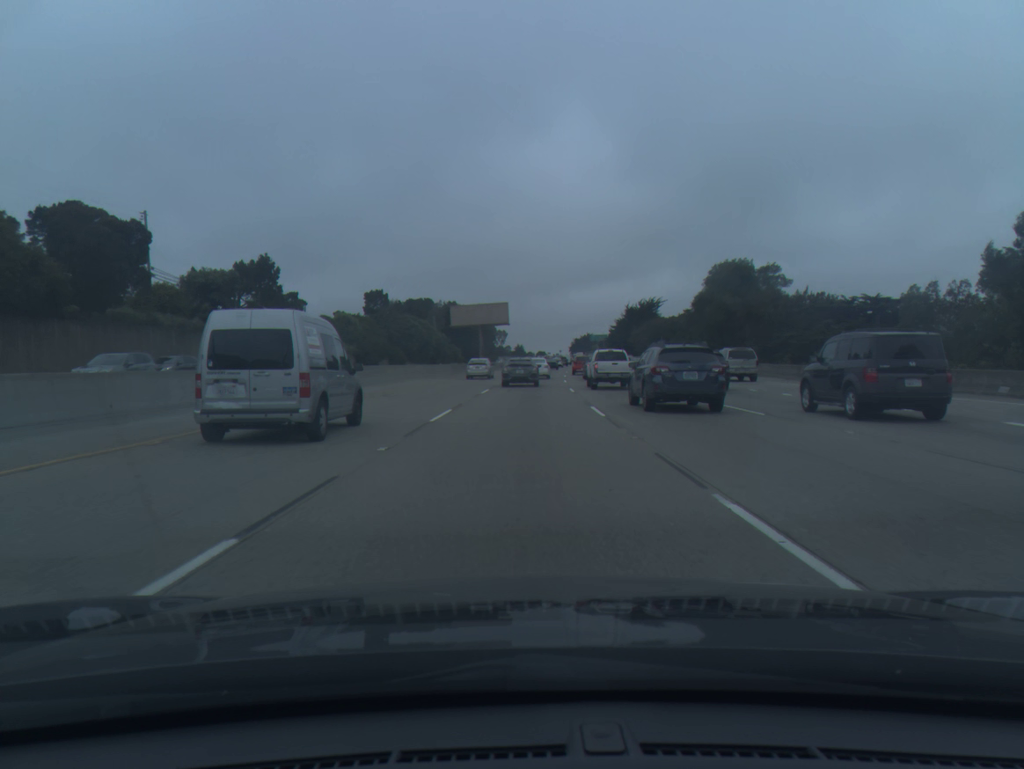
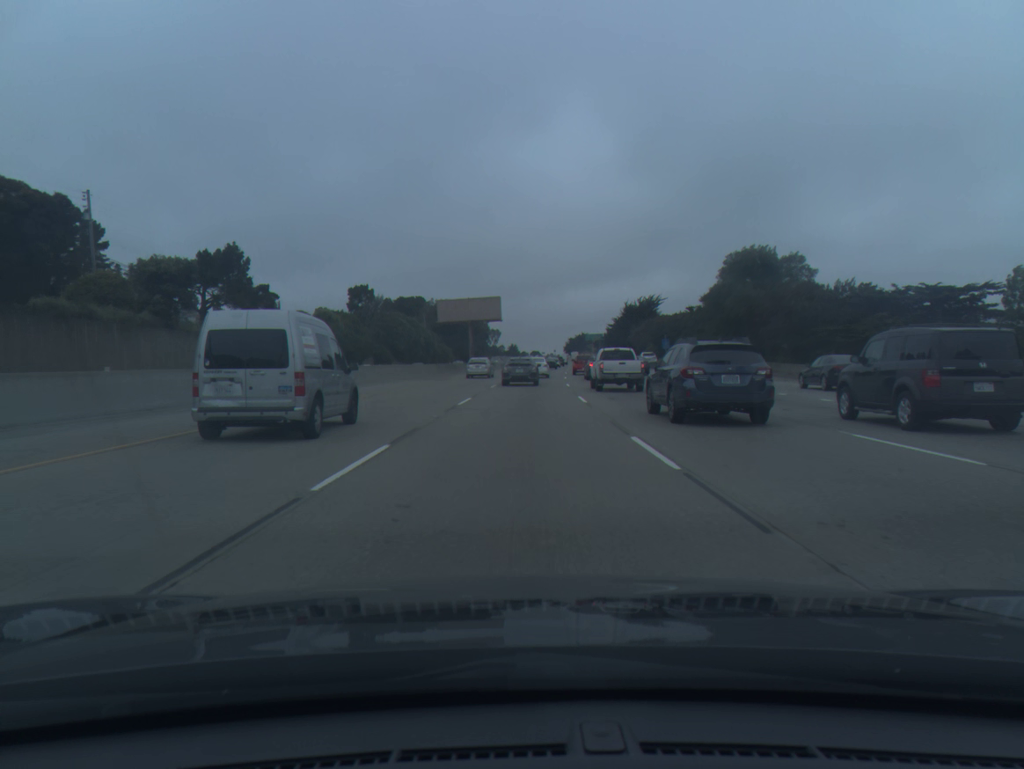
(0.0, +8.7) m; 0°
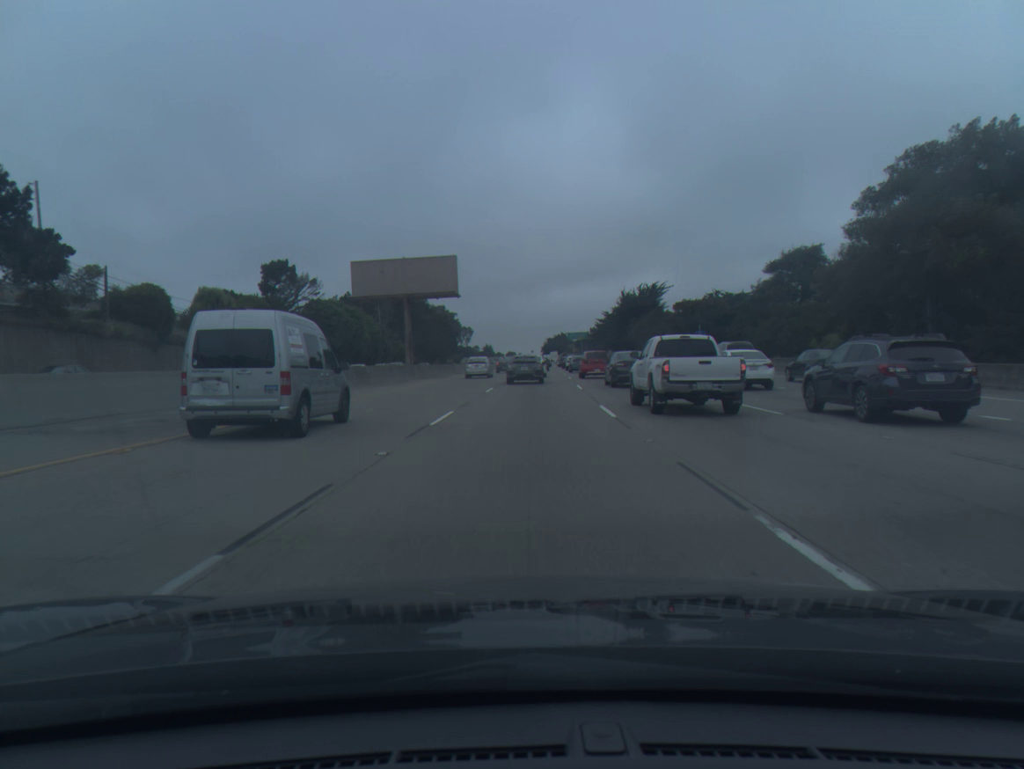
(+0.5, +35.9) m; +2°
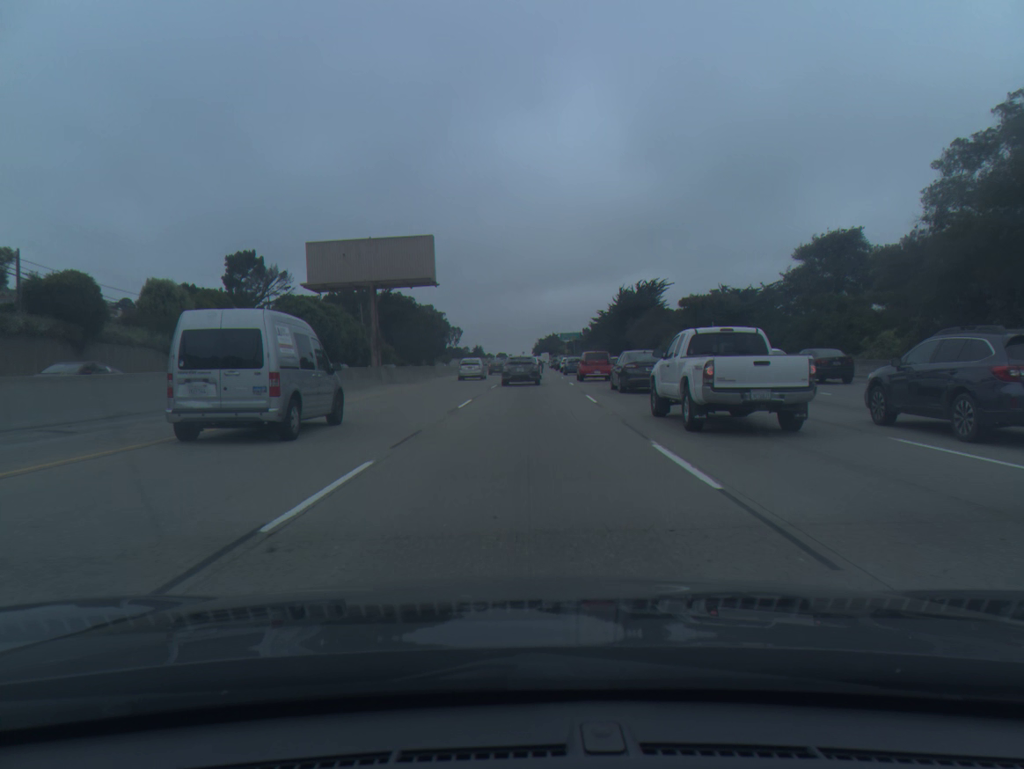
(+0.1, +9.2) m; +1°
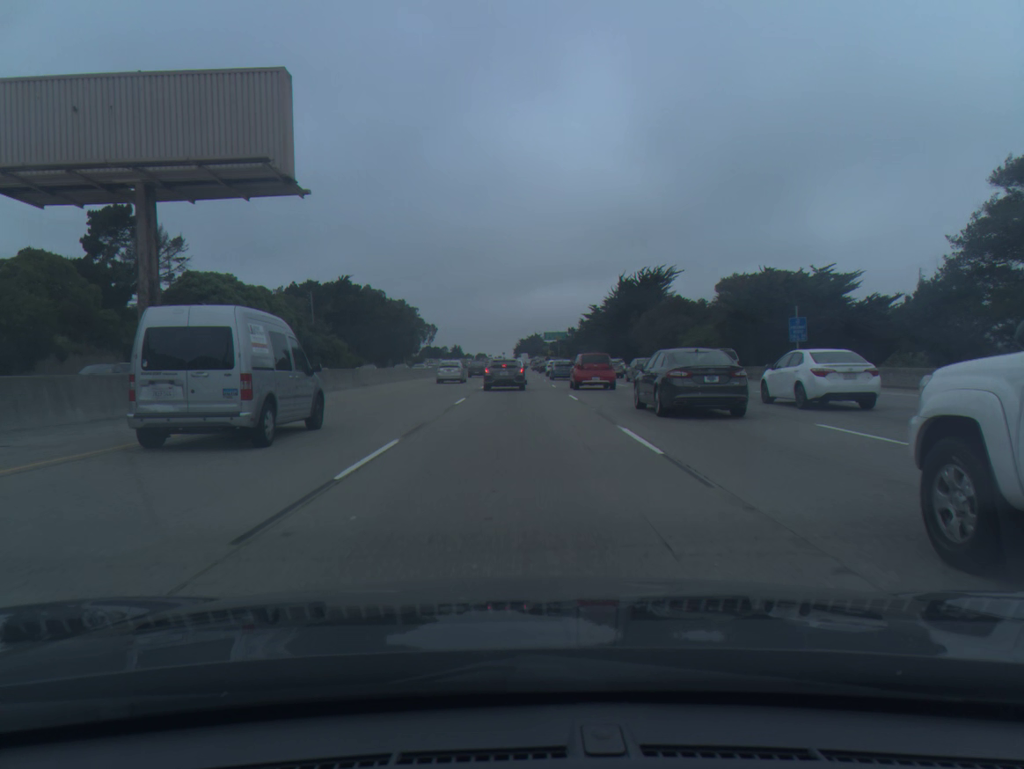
(+0.4, +26.7) m; +1°
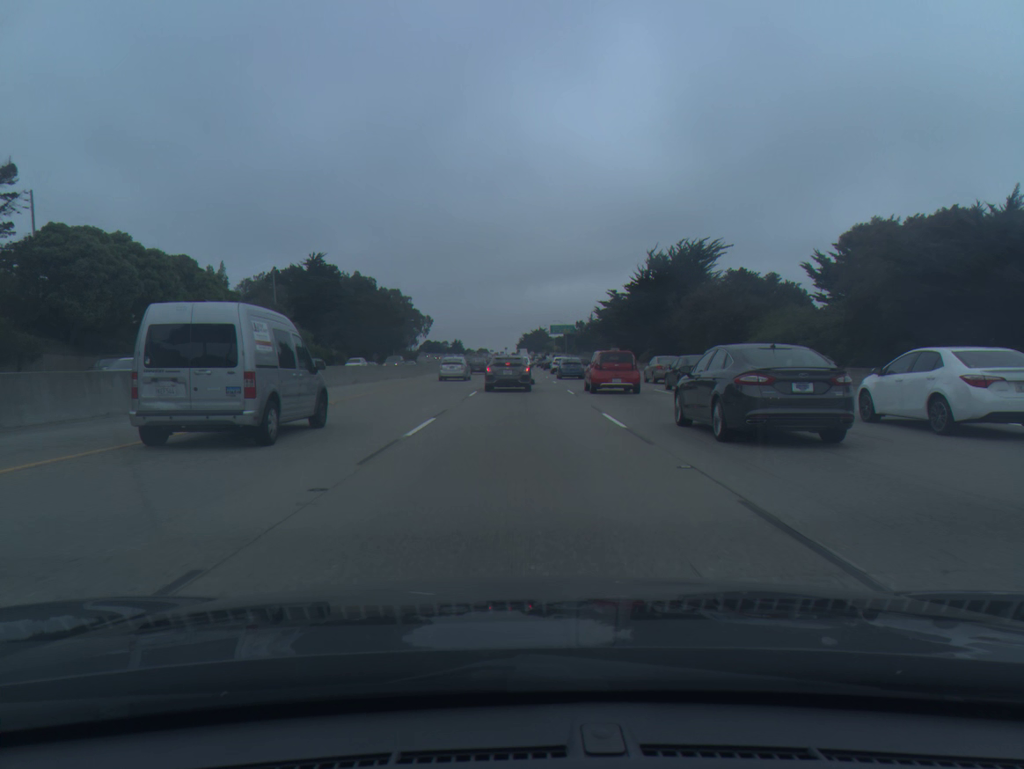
(0.0, +25.2) m; 0°
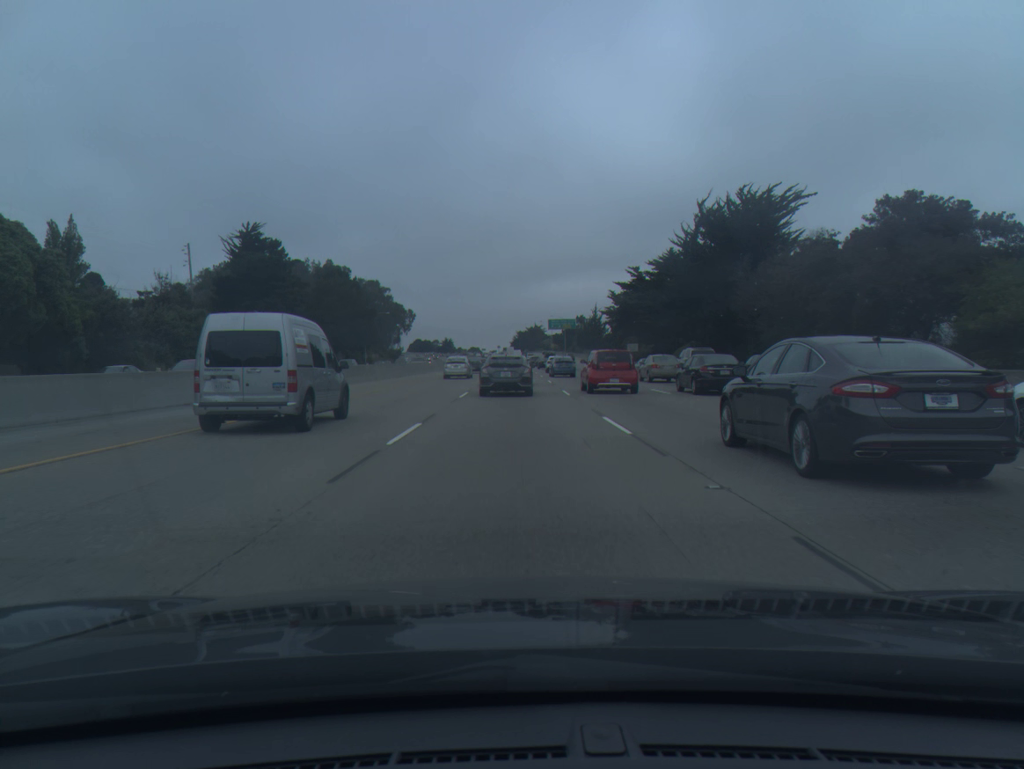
(+0.1, +30.4) m; 0°
